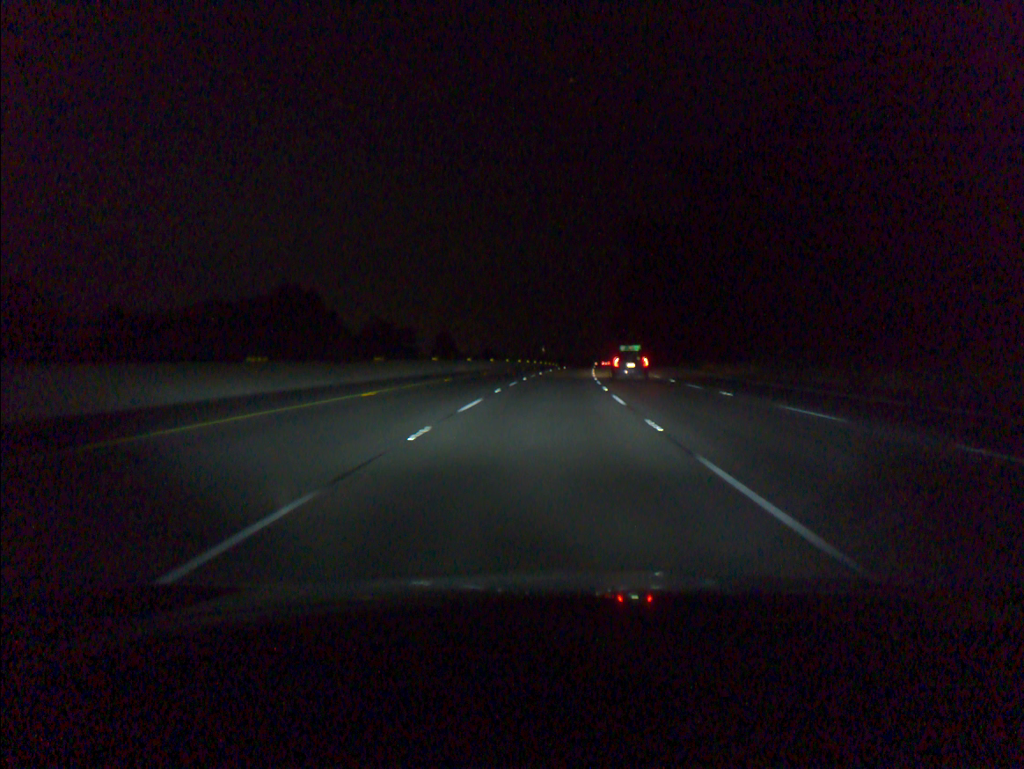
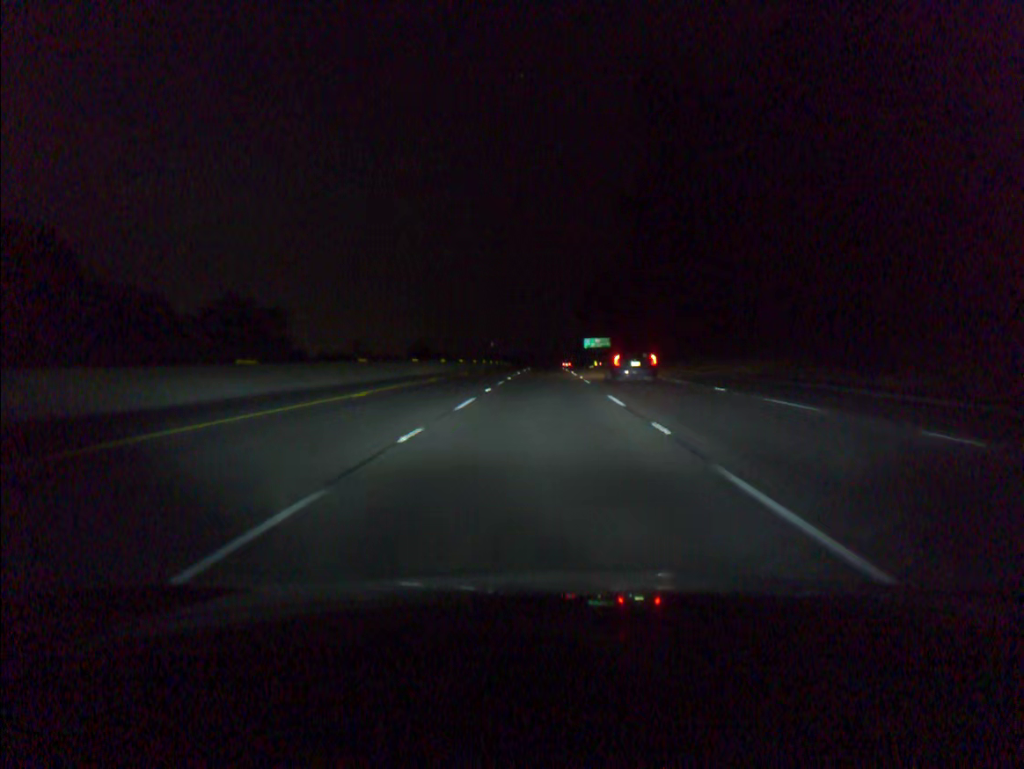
(+2.1, +58.2) m; +4°
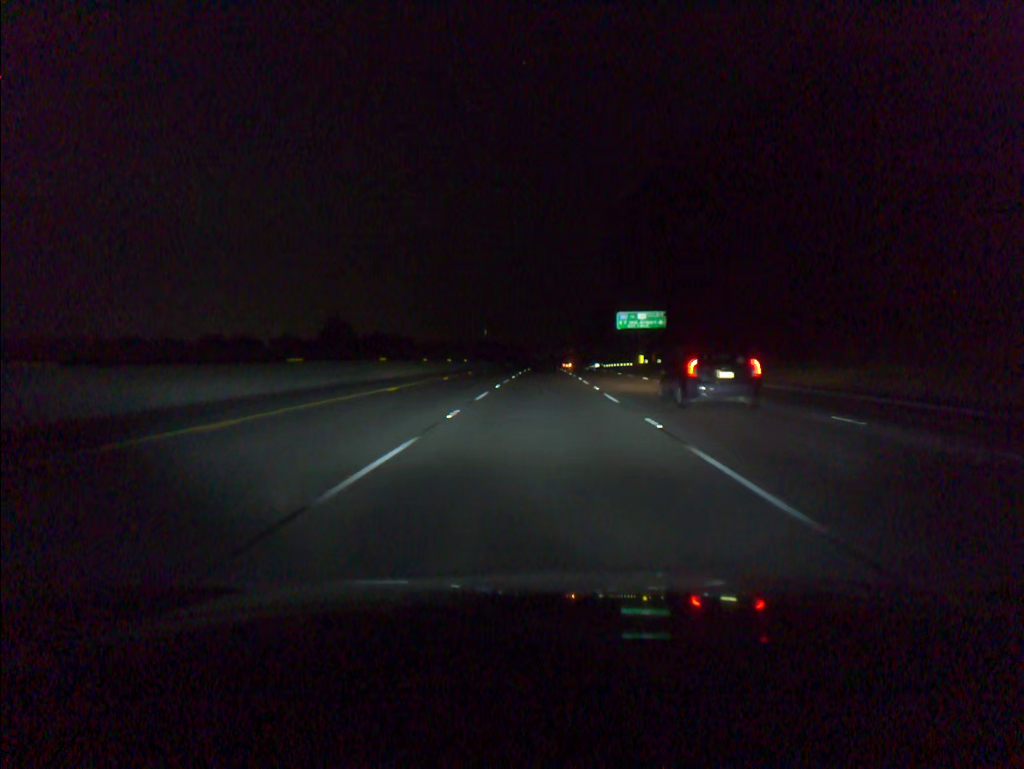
(+0.5, +97.5) m; 0°
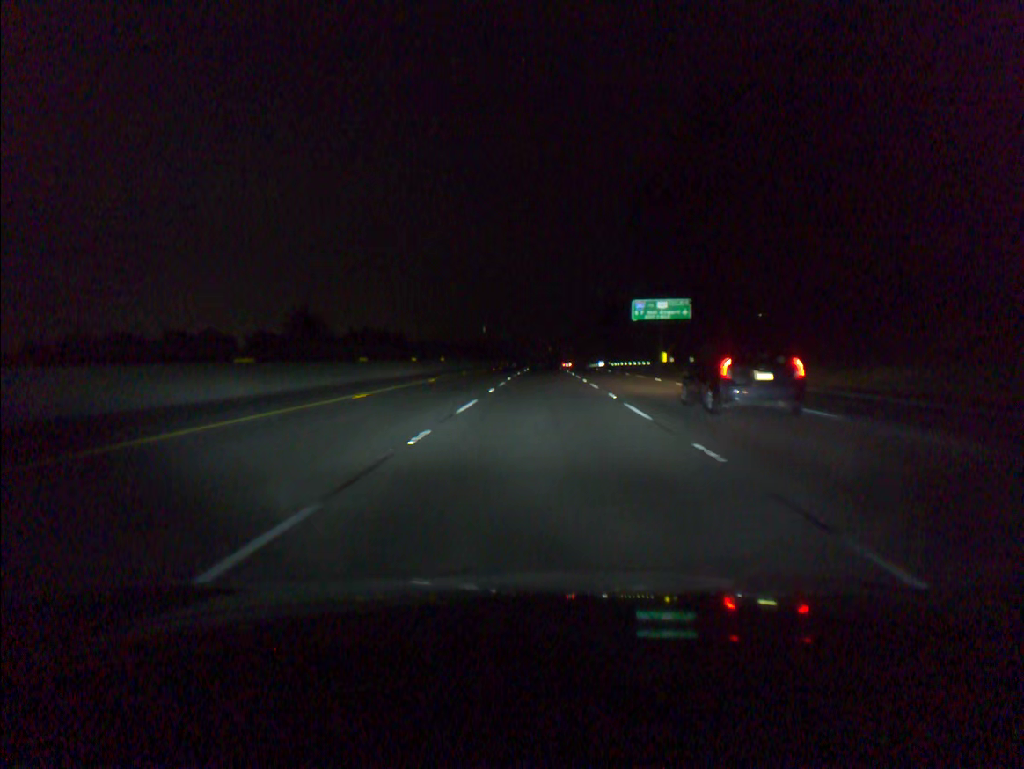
(0.0, +19.6) m; 0°
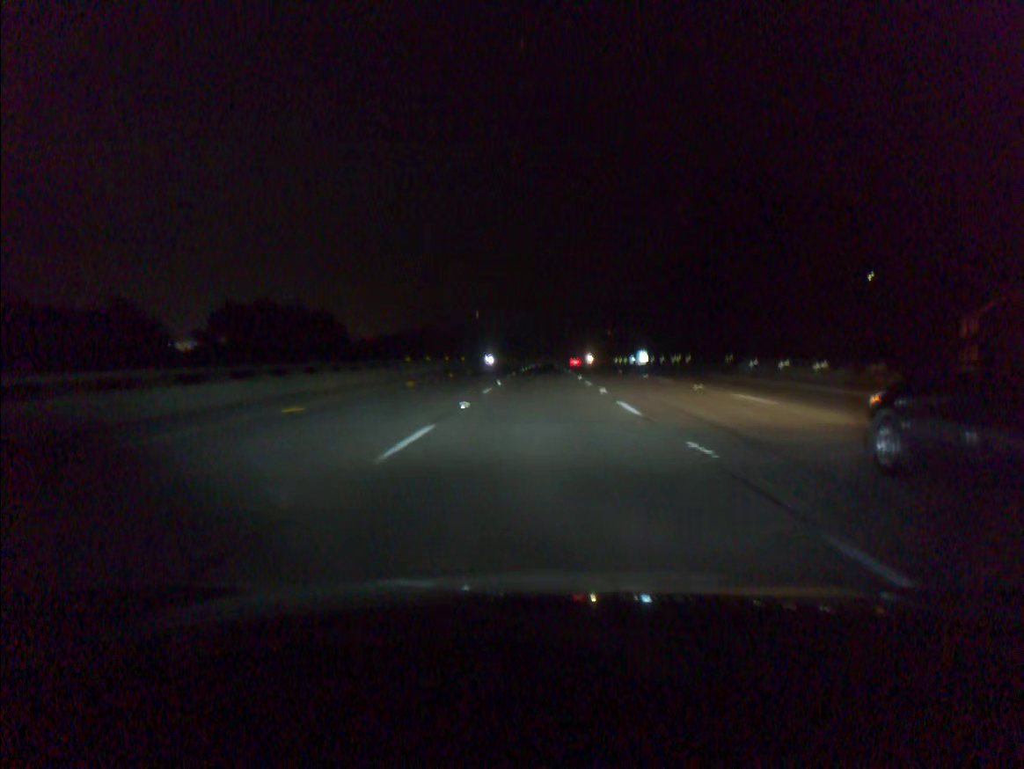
(+0.3, +98.5) m; 0°
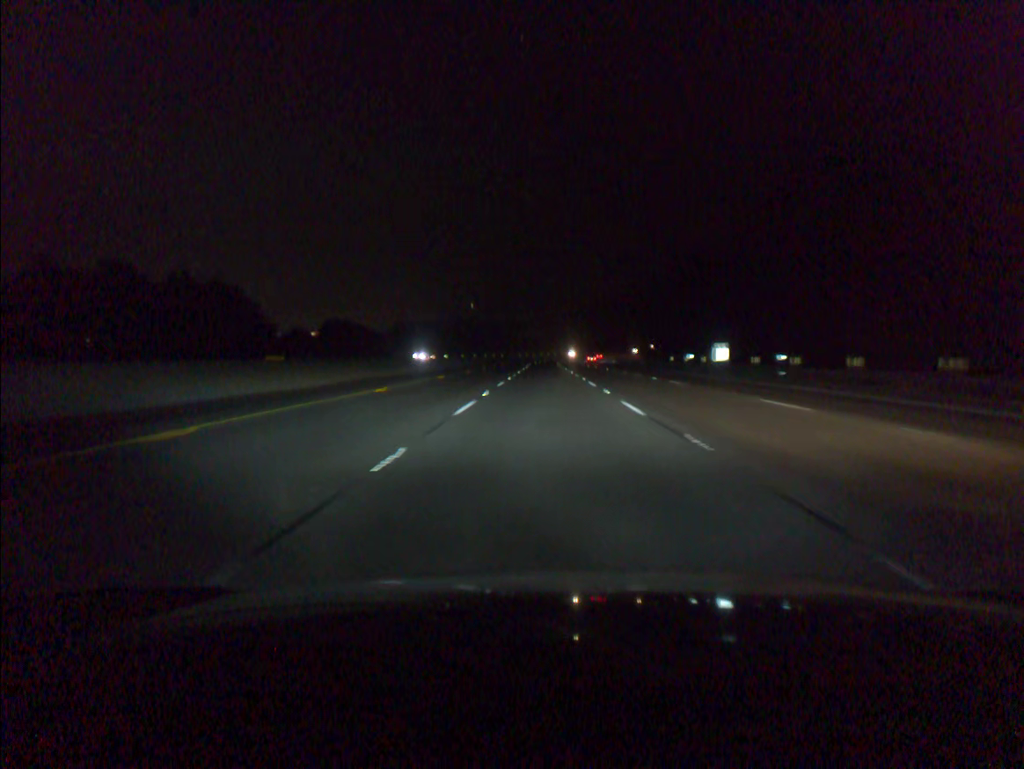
(-0.1, +59.3) m; 0°
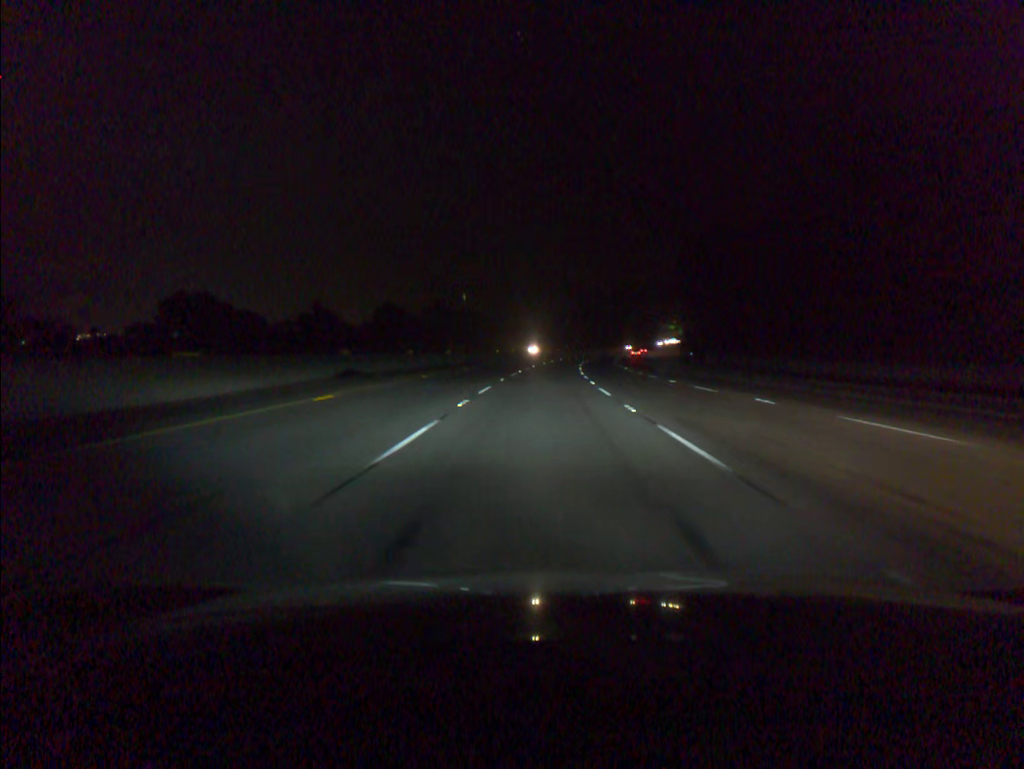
(+0.2, +79.2) m; 0°
